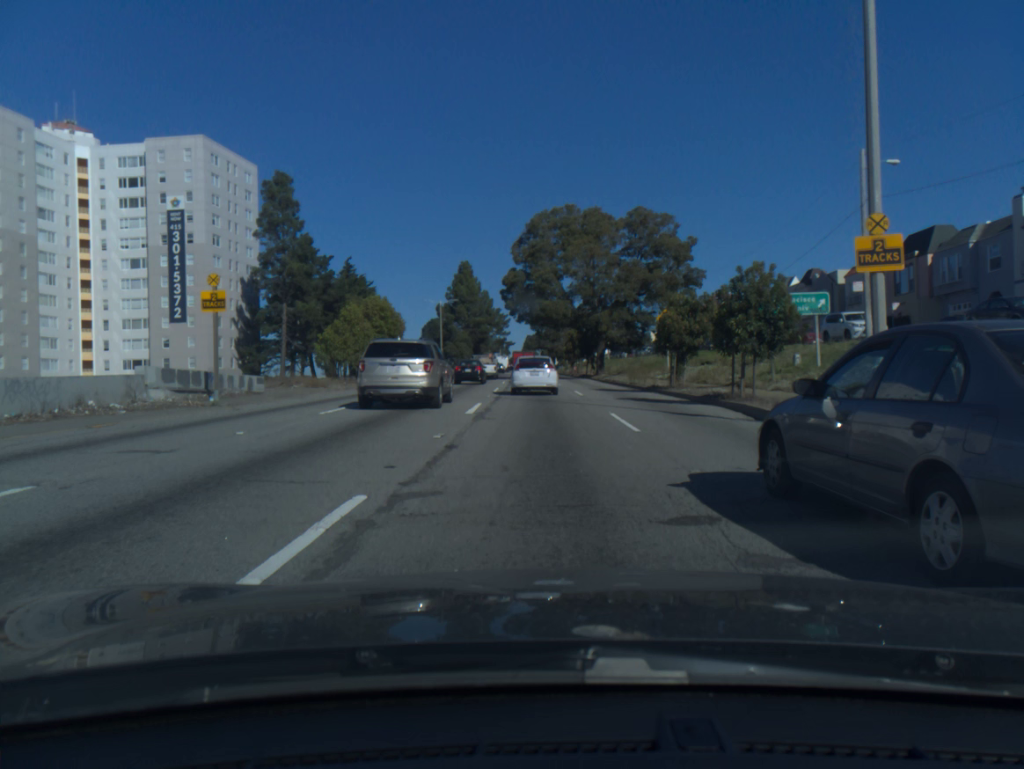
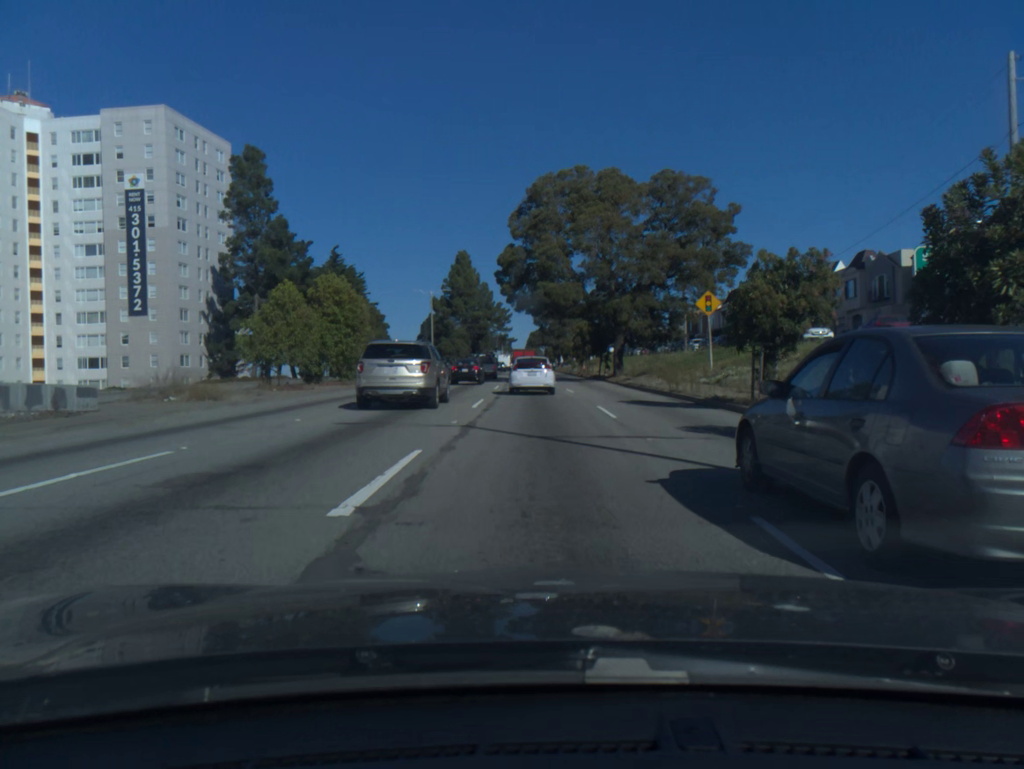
(0.0, +11.4) m; 0°
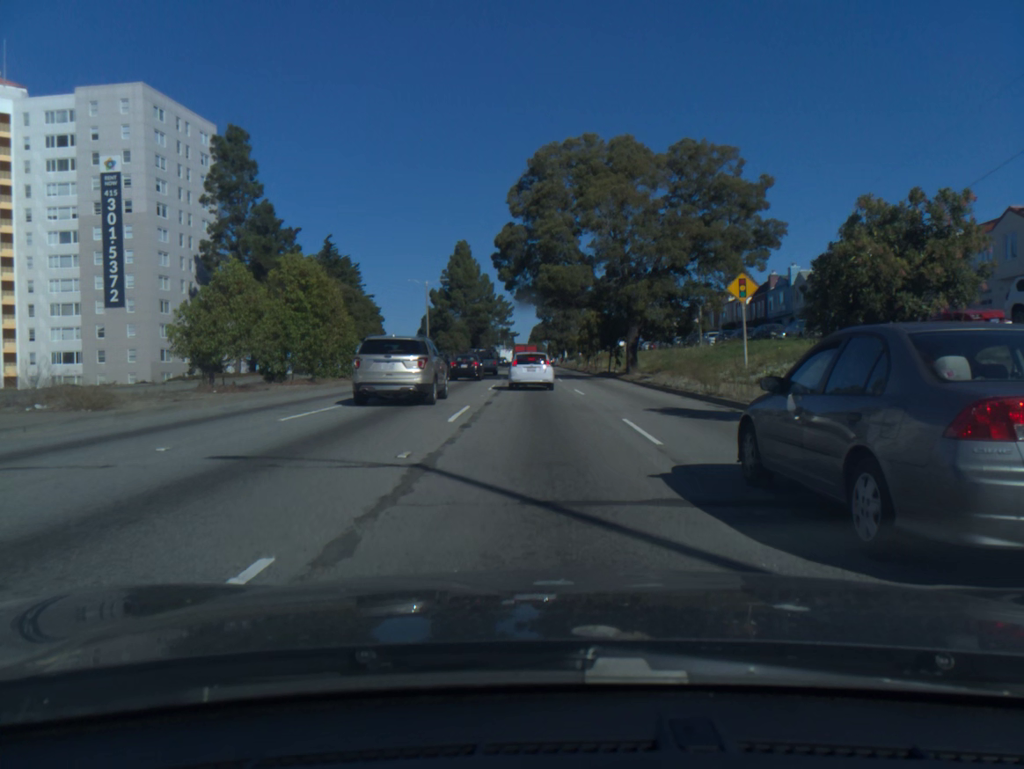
(0.0, +5.8) m; 0°
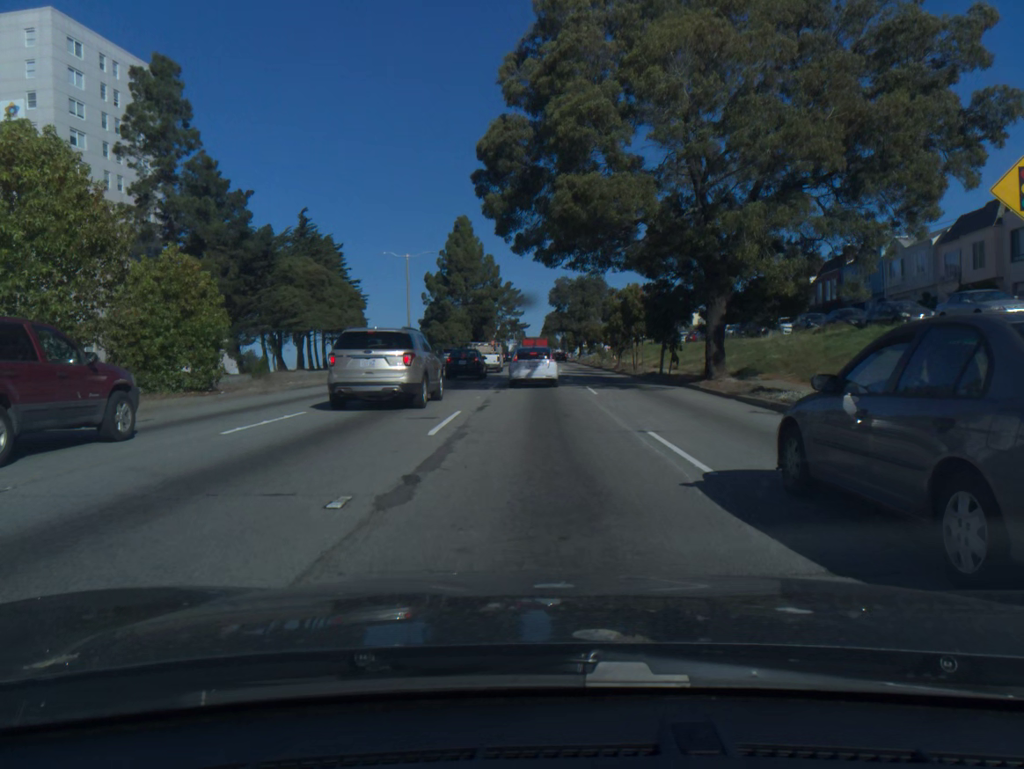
(-0.2, +18.0) m; -1°
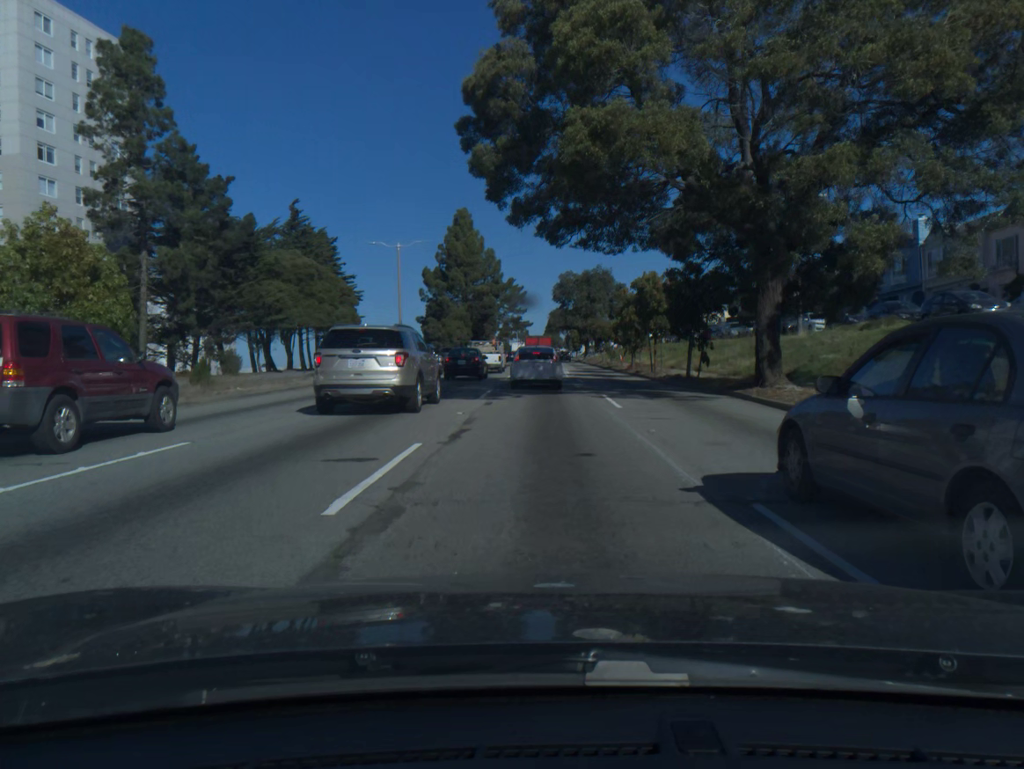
(0.0, +5.7) m; 0°
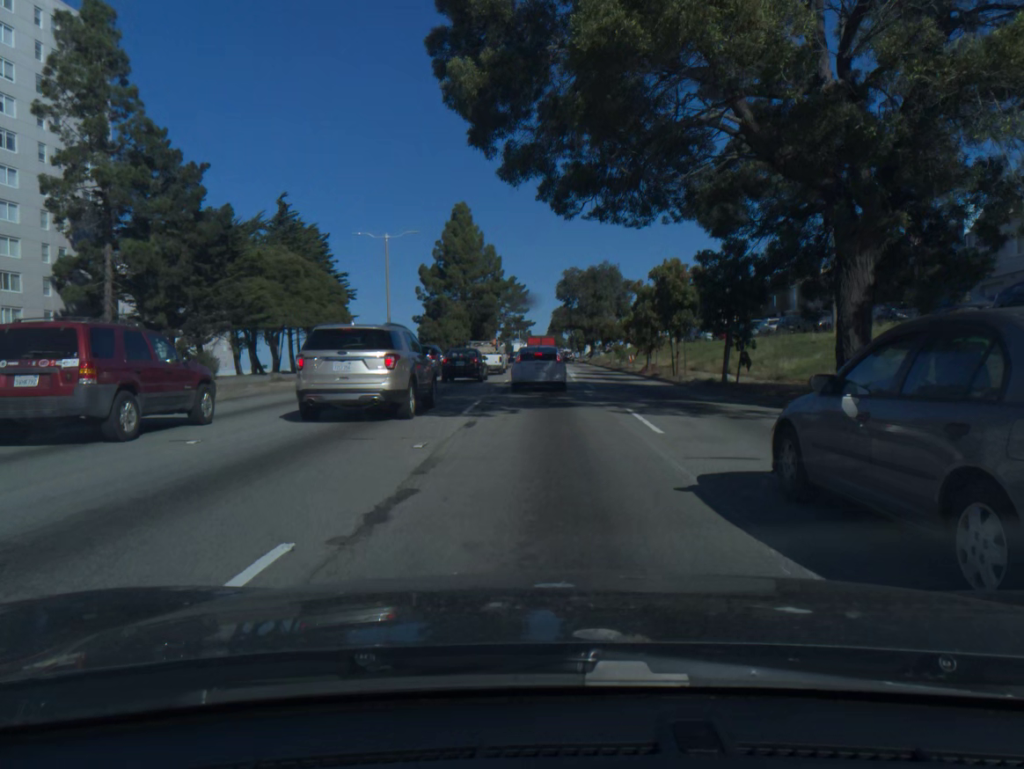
(0.0, +5.3) m; 0°
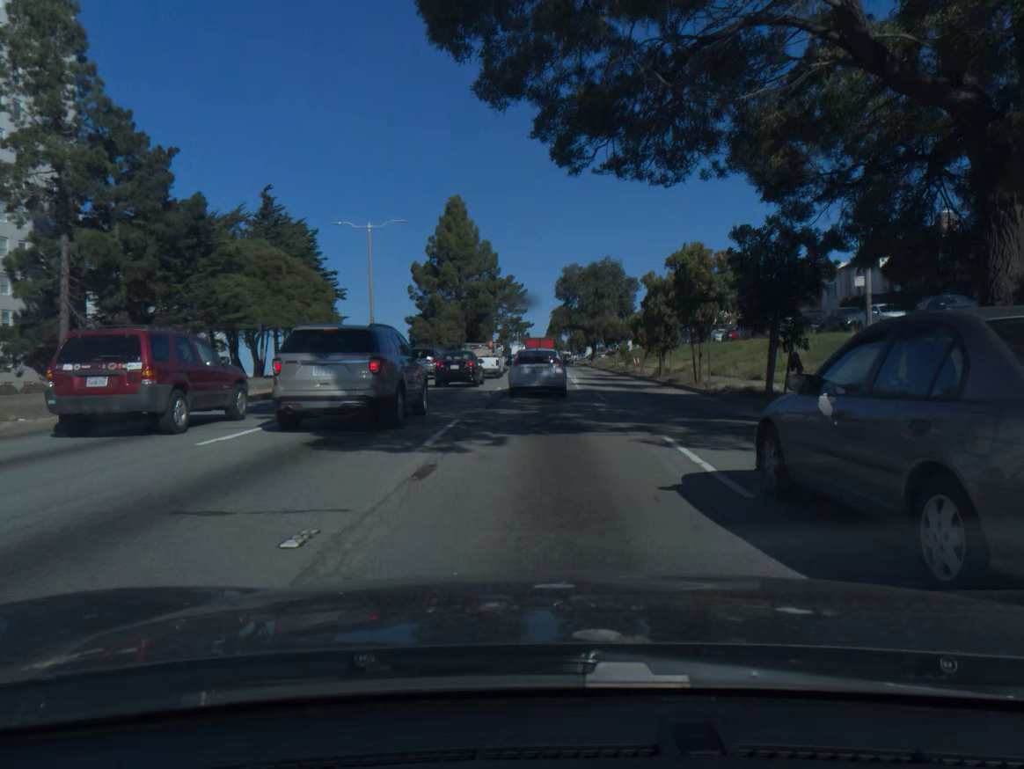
(0.0, +4.9) m; 0°
